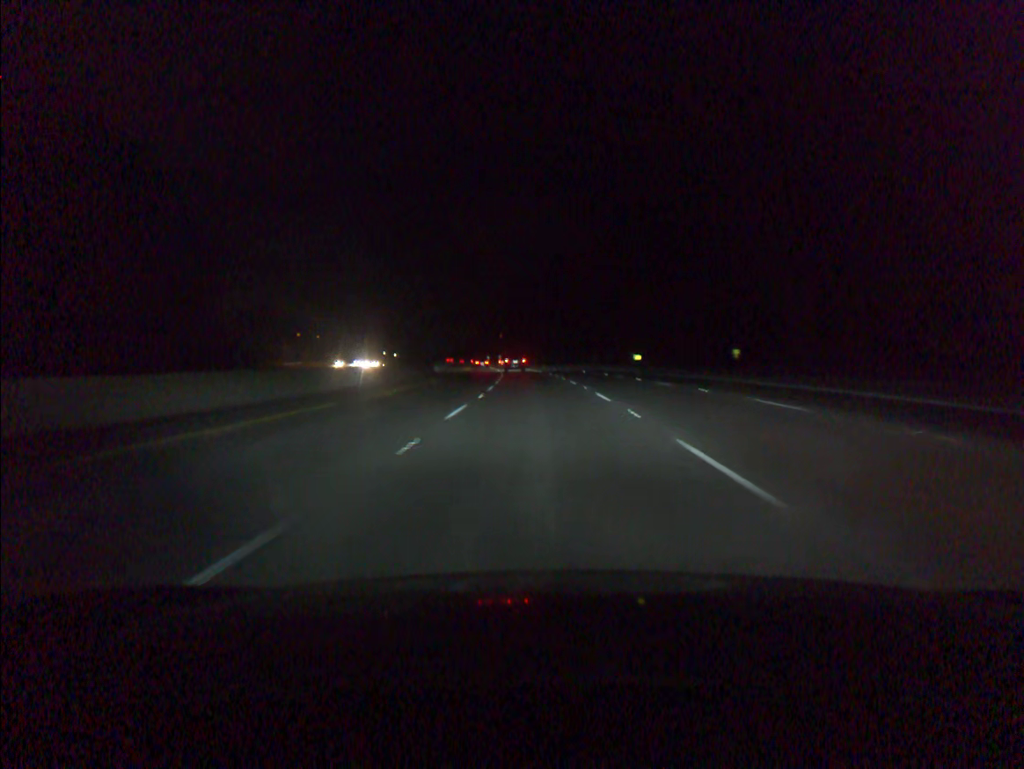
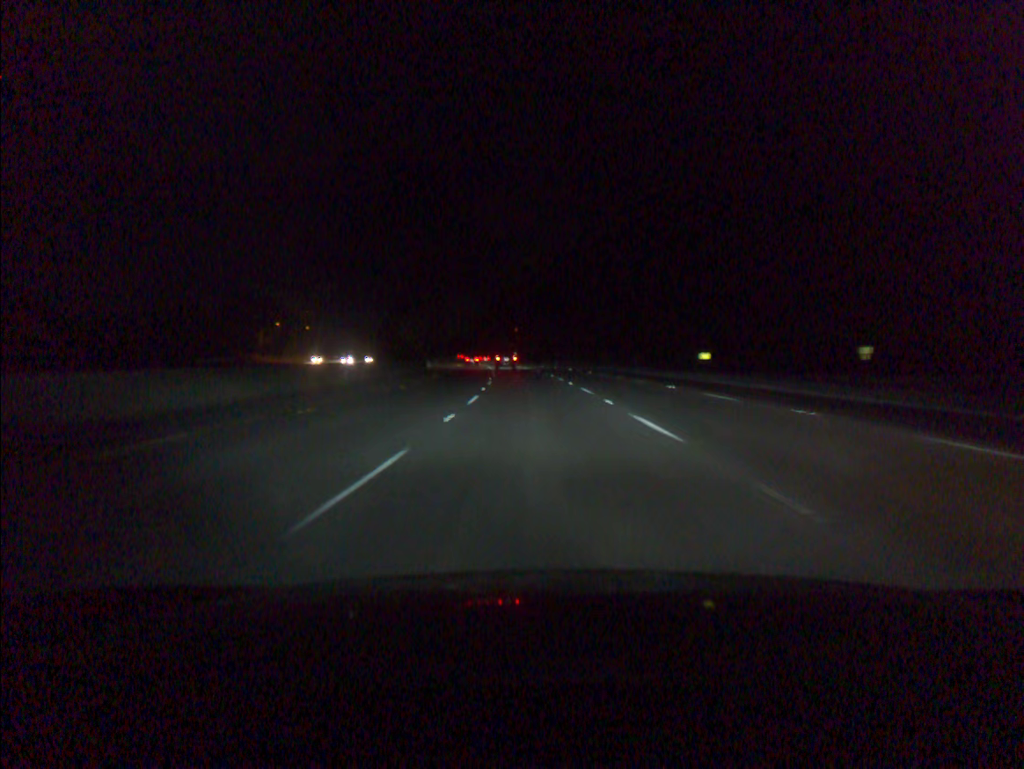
(-0.4, +38.9) m; -1°
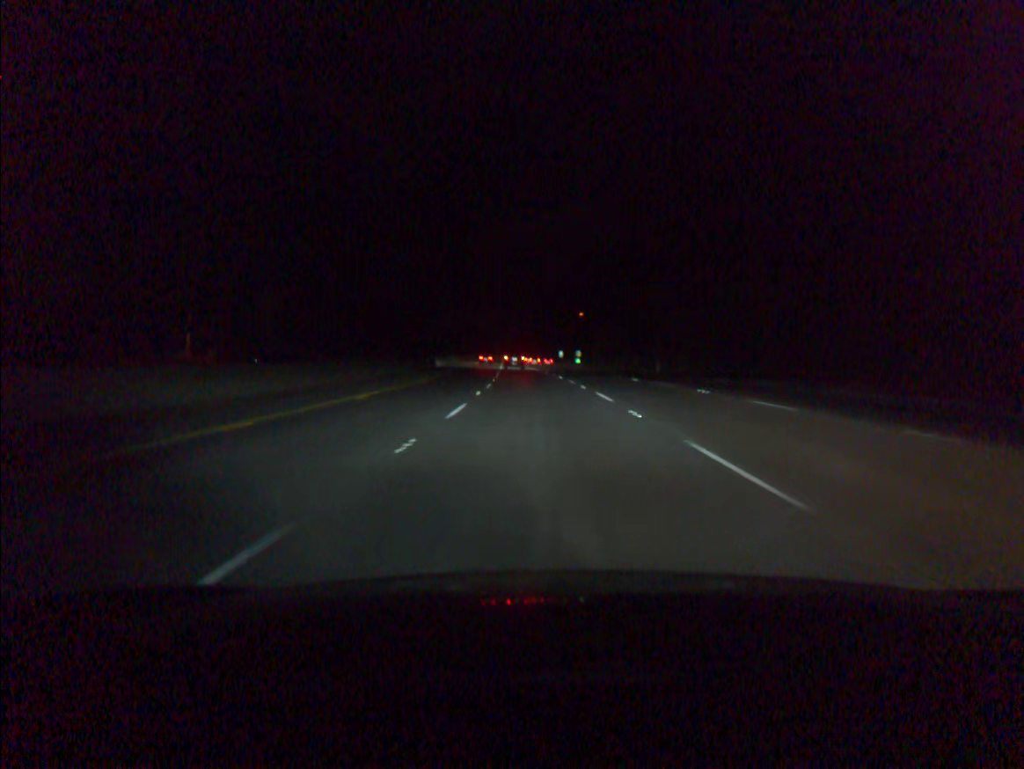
(-2.8, +77.8) m; -4°
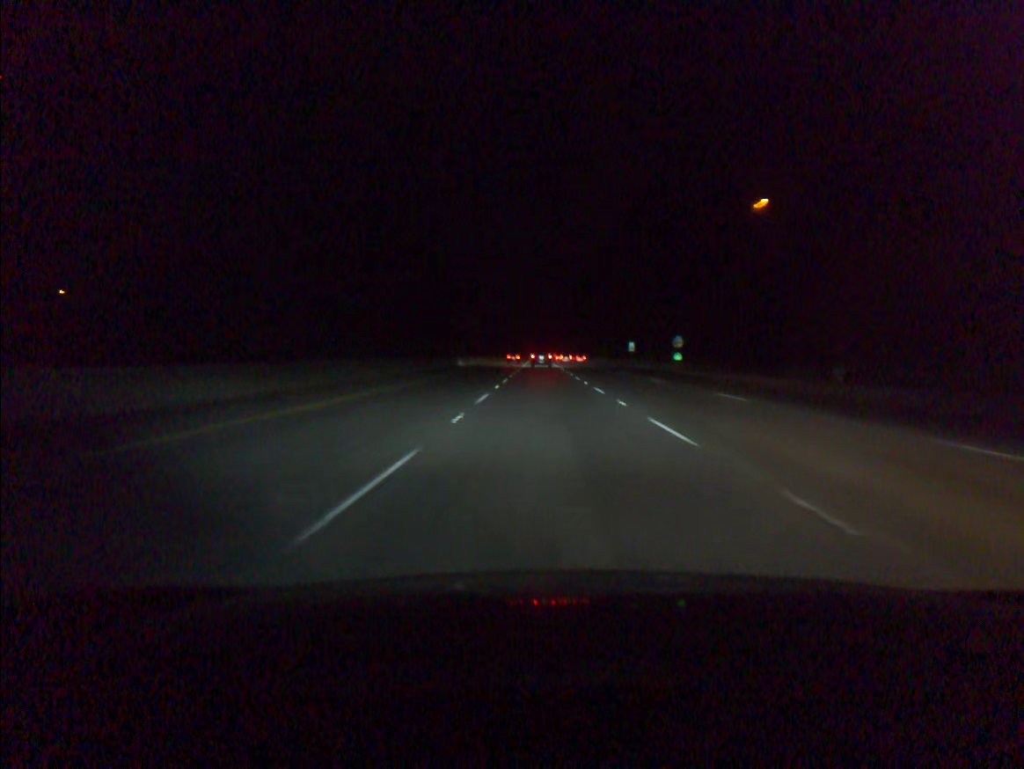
(-3.1, +97.4) m; -2°
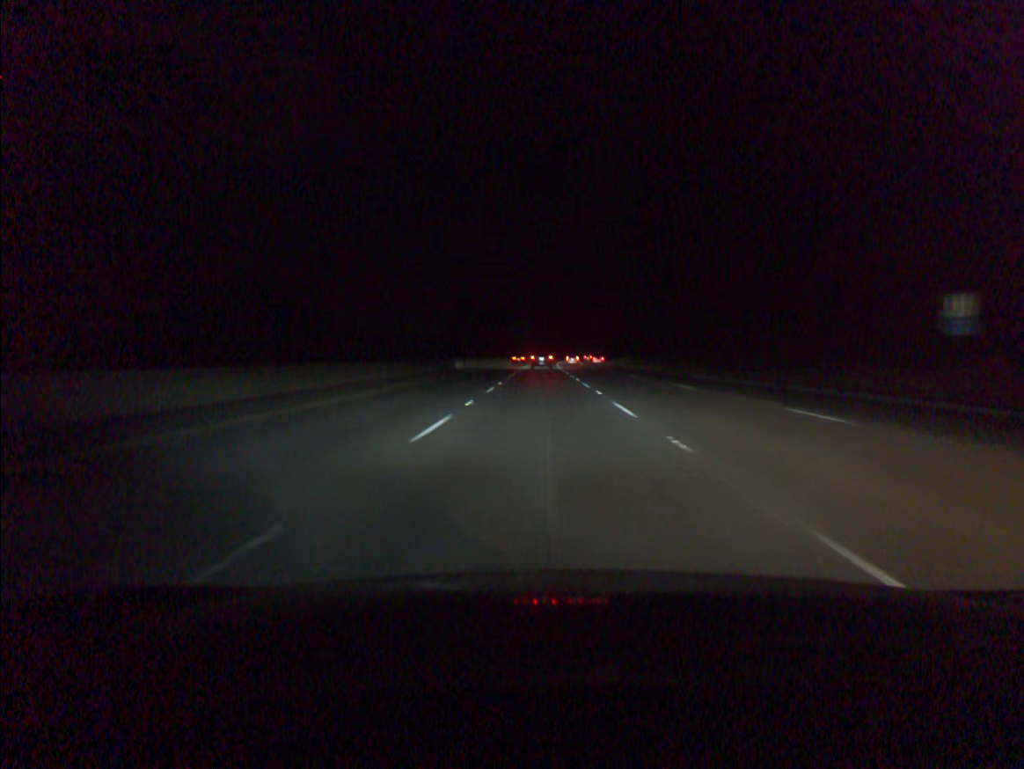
(0.0, +97.2) m; 0°
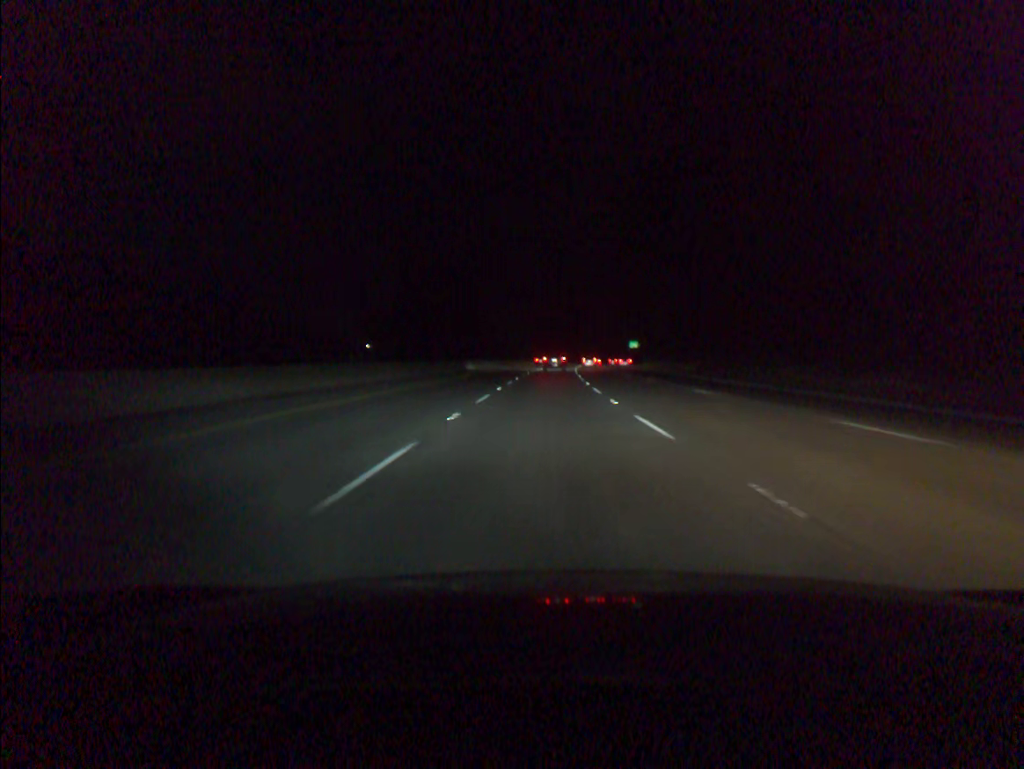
(+0.1, +76.8) m; 0°
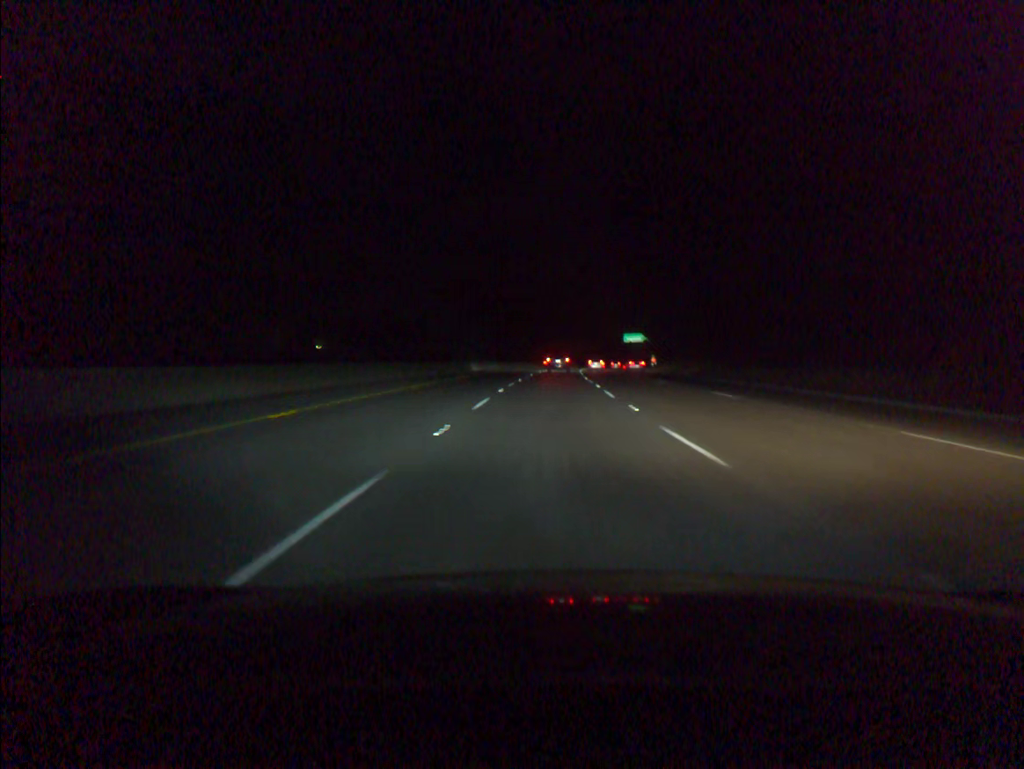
(+1.4, +75.9) m; +3°
